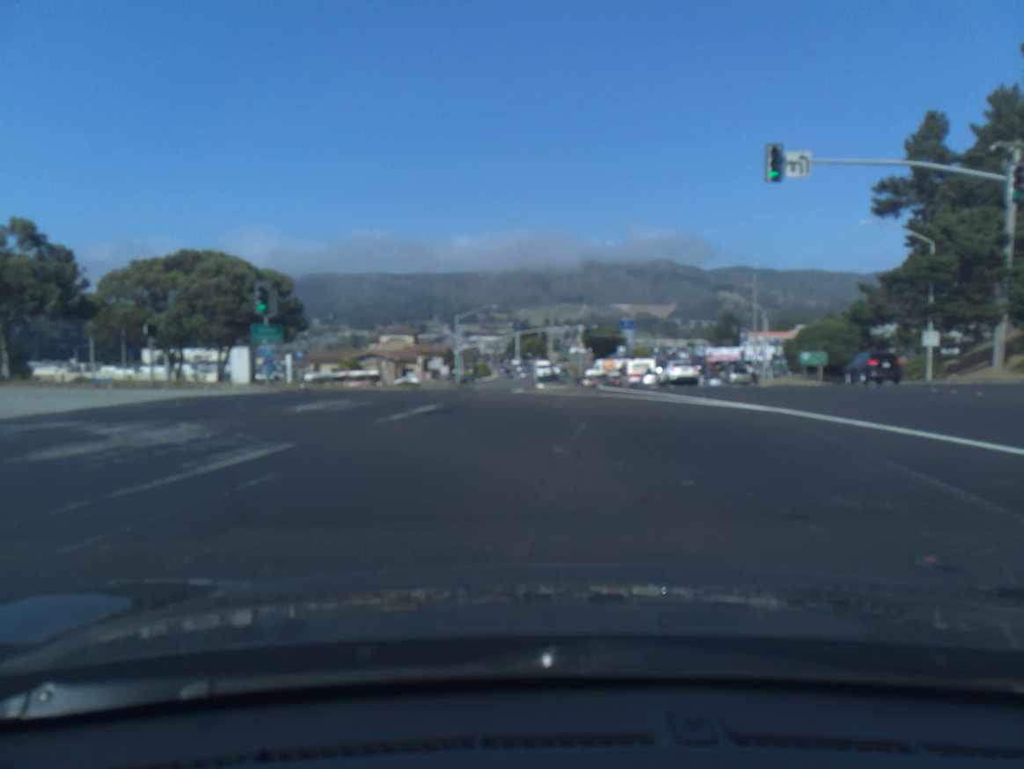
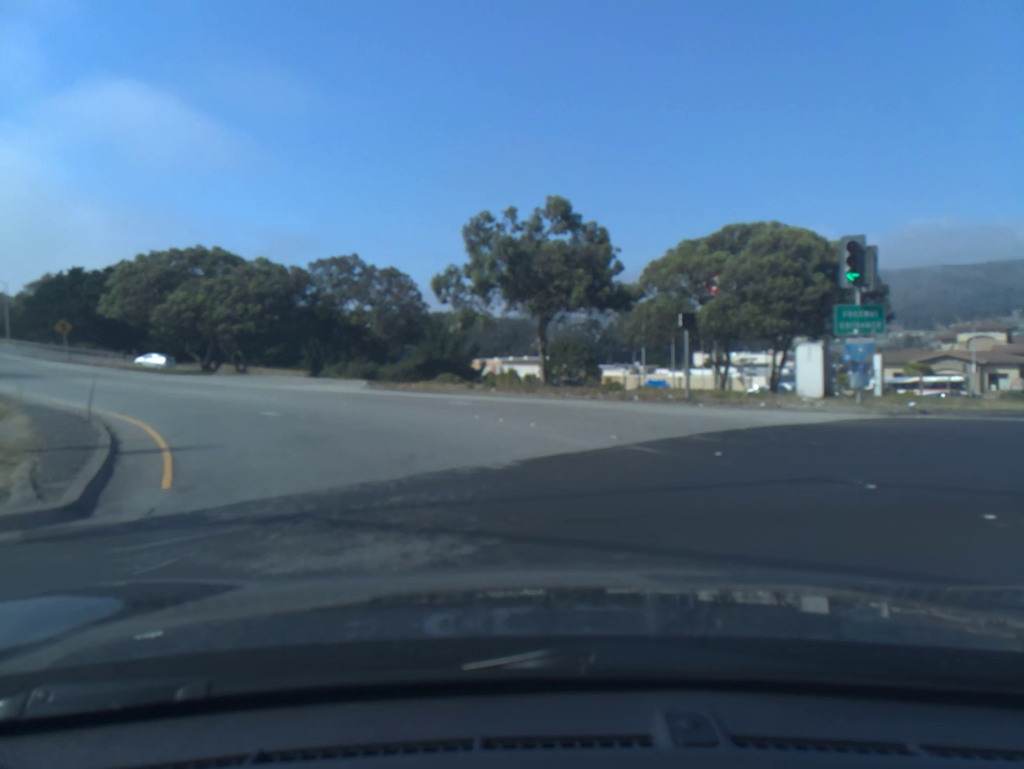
(-3.9, +11.8) m; -36°
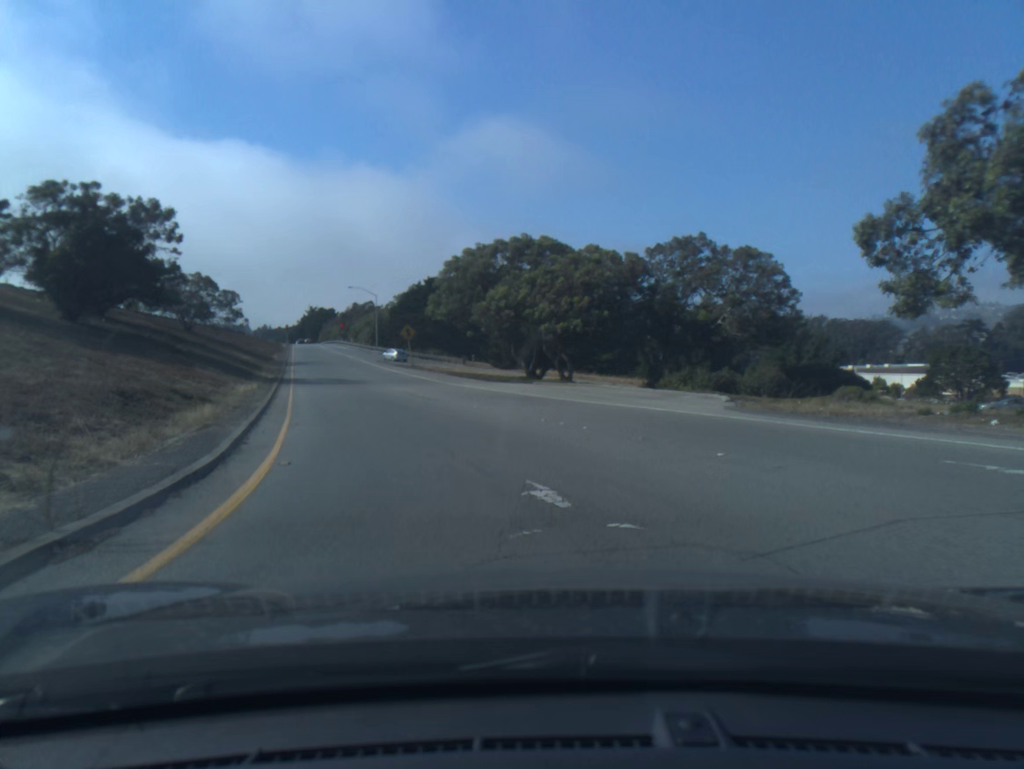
(-2.7, +11.9) m; -22°
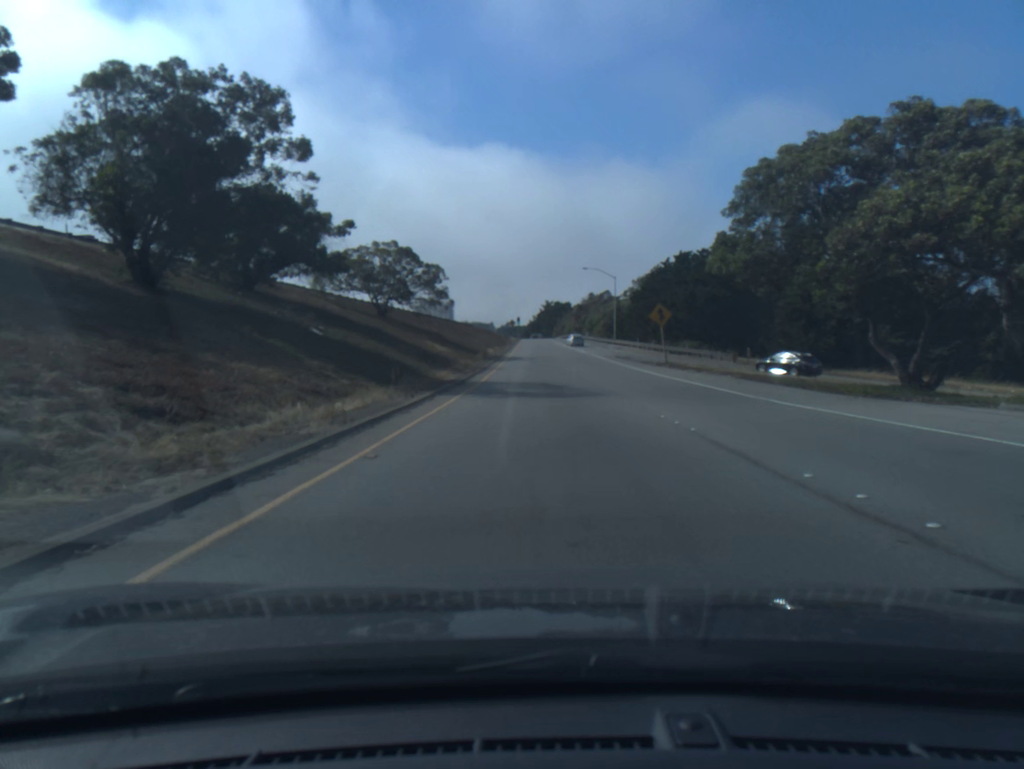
(-4.2, +22.5) m; -16°
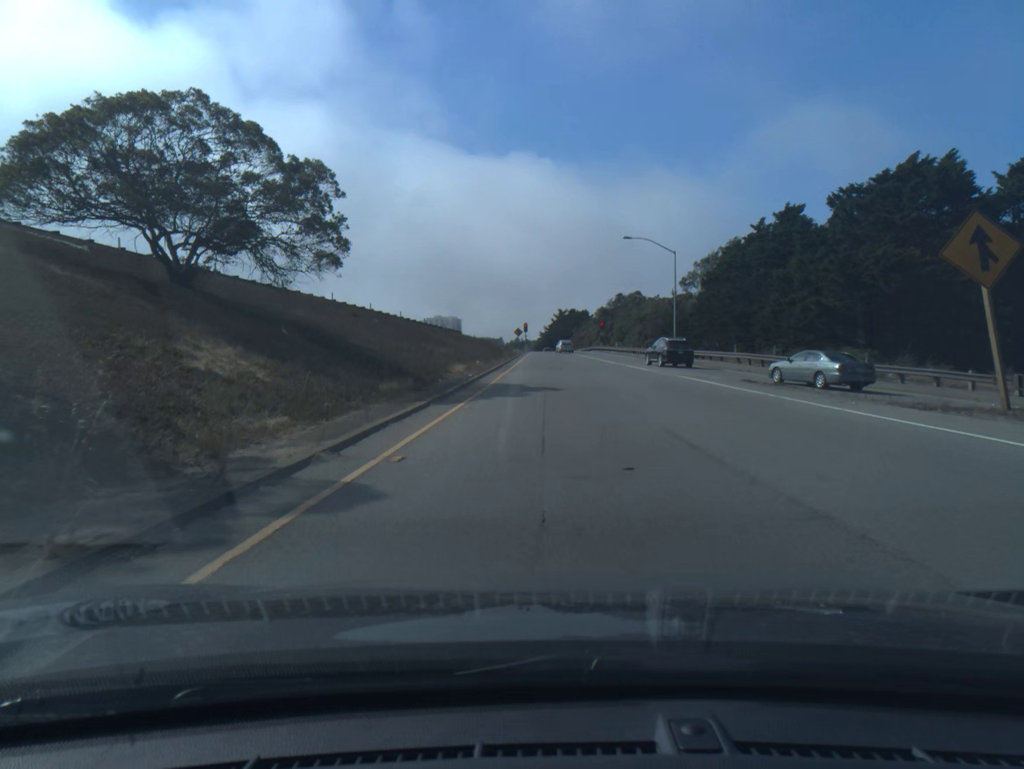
(-0.4, +36.9) m; 0°
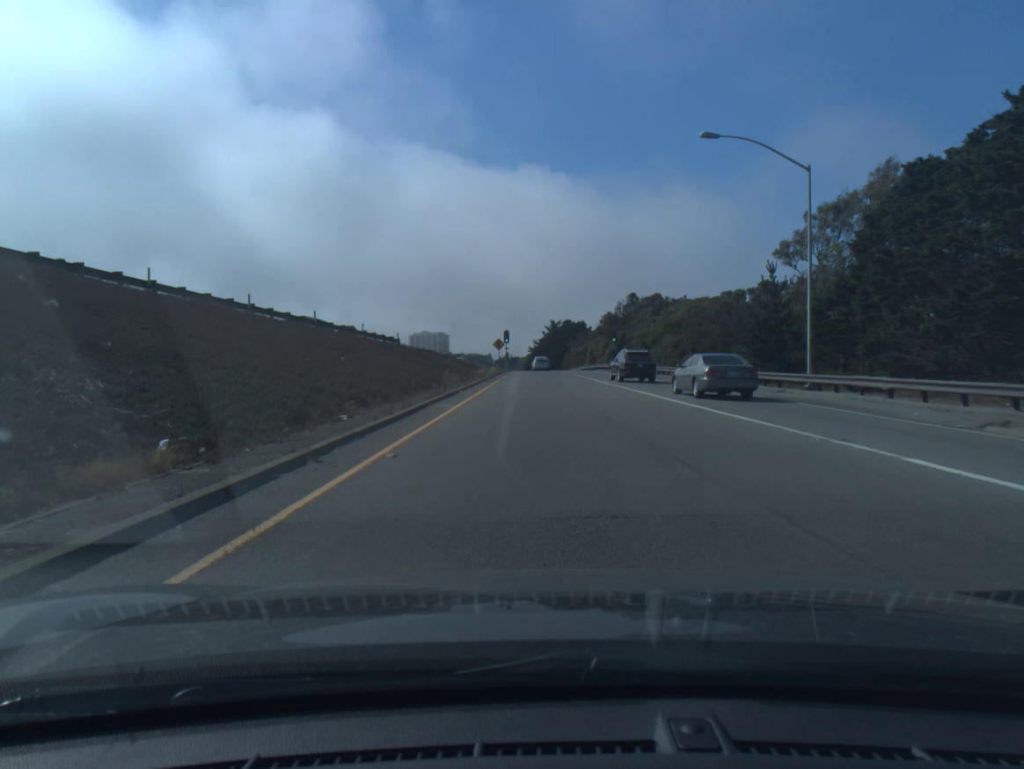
(+0.2, +36.1) m; +1°
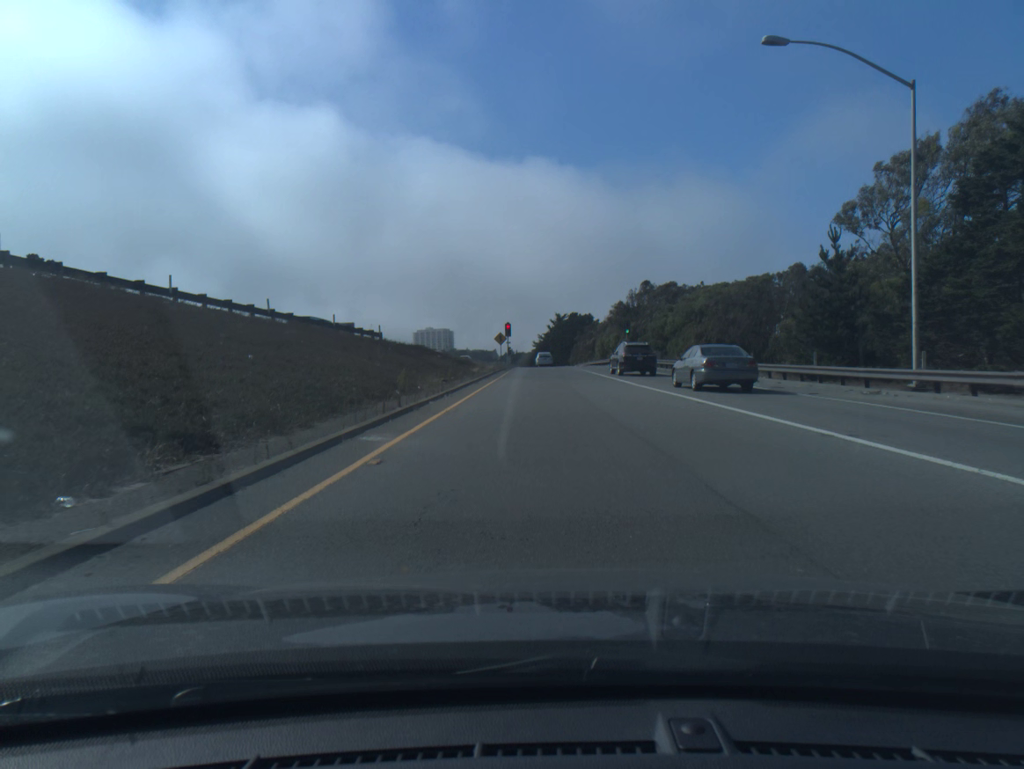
(0.0, +8.5) m; 0°
